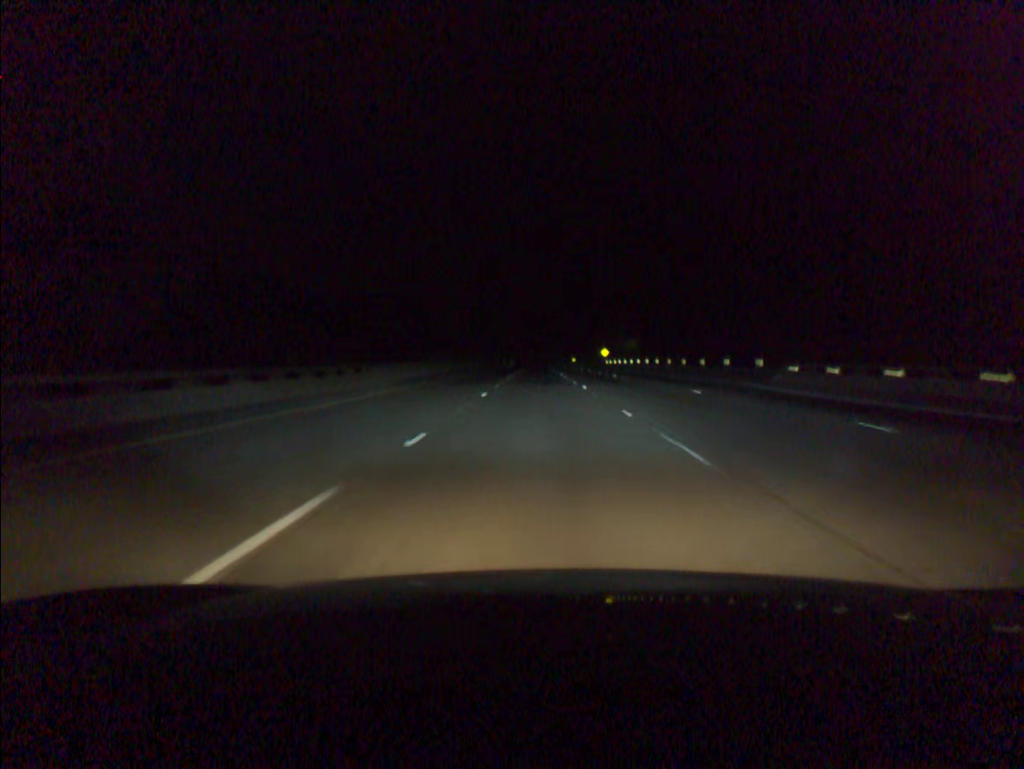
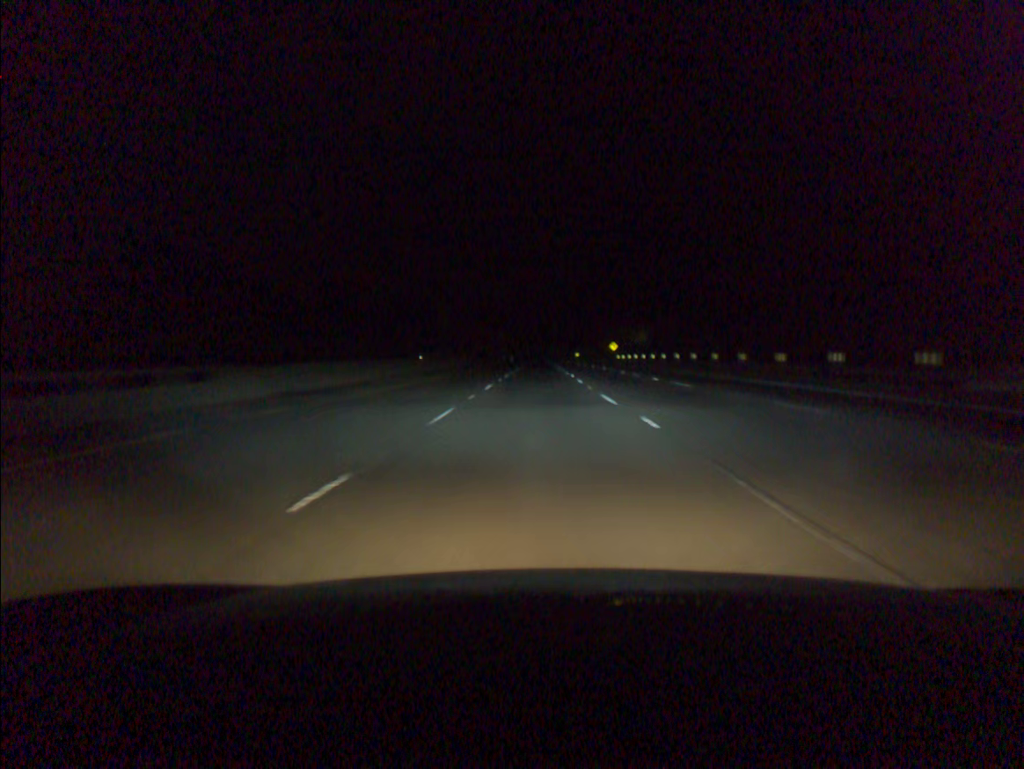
(0.0, +19.1) m; 0°
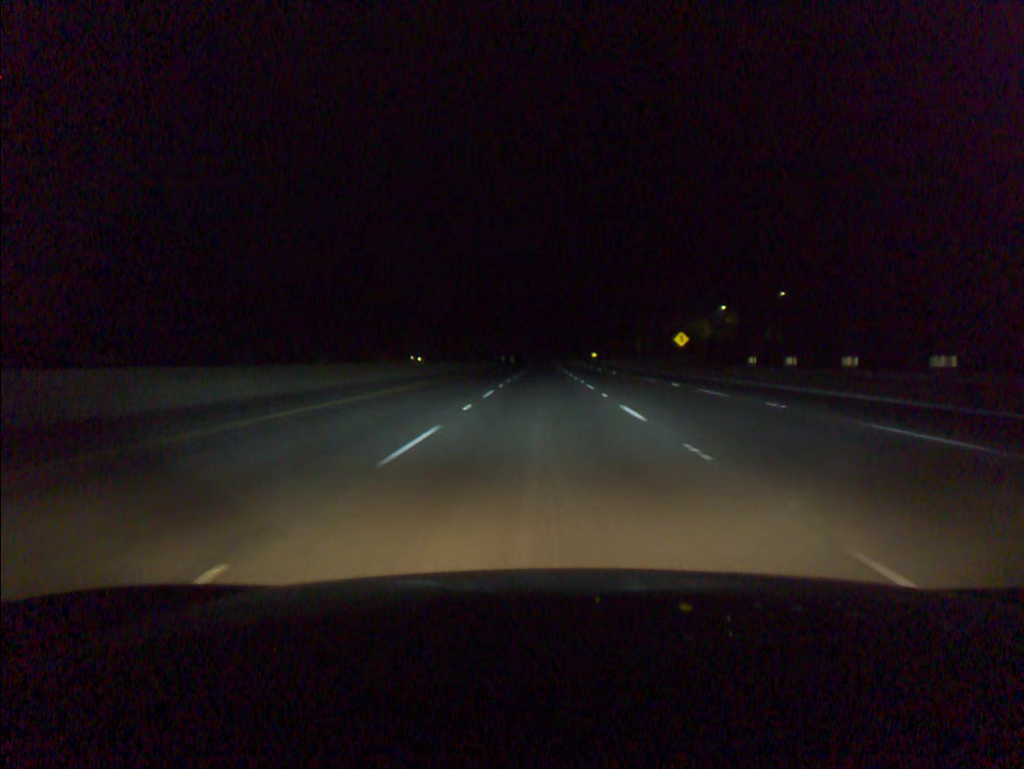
(-0.2, +76.4) m; 0°
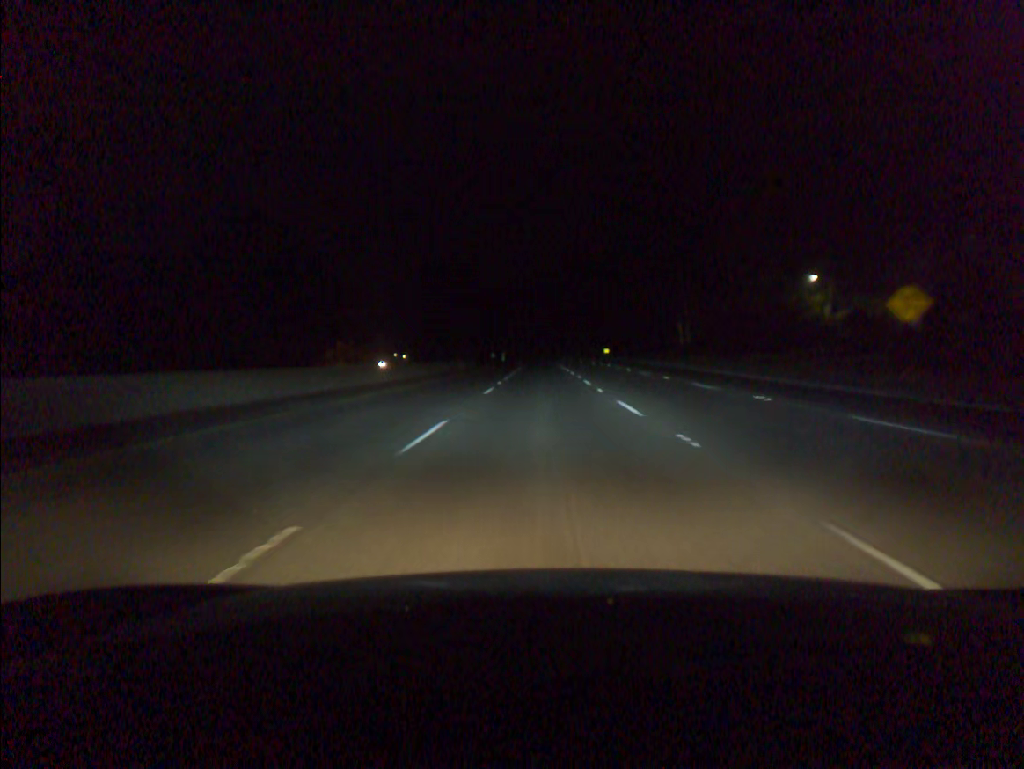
(+0.1, +57.4) m; 0°
